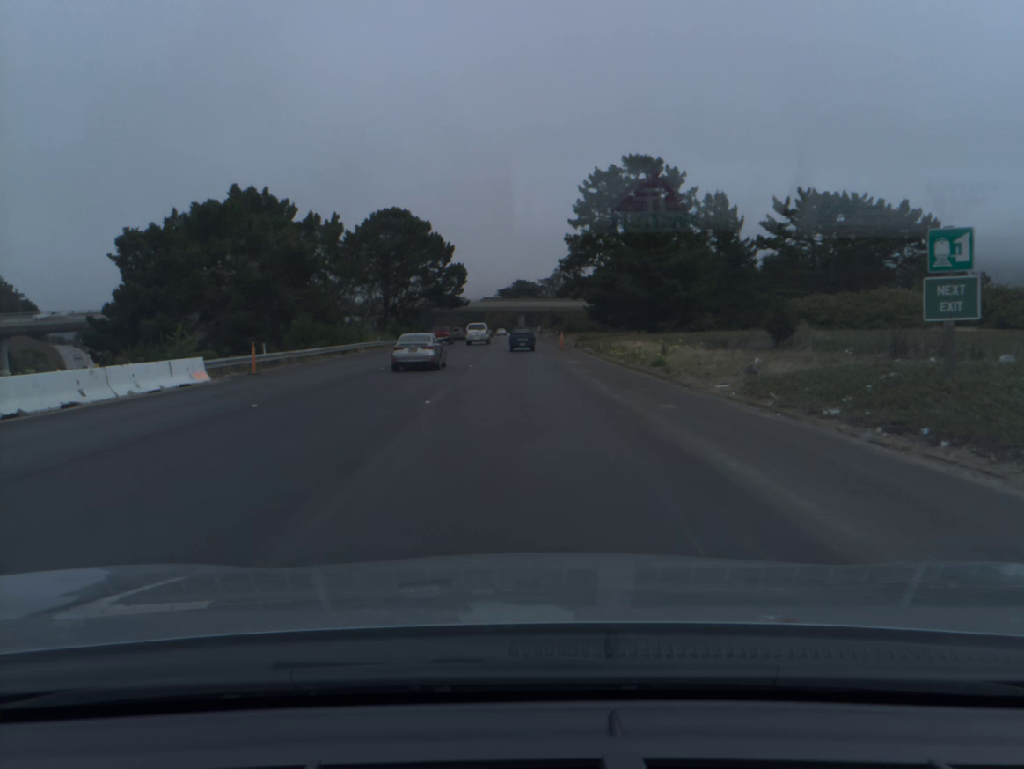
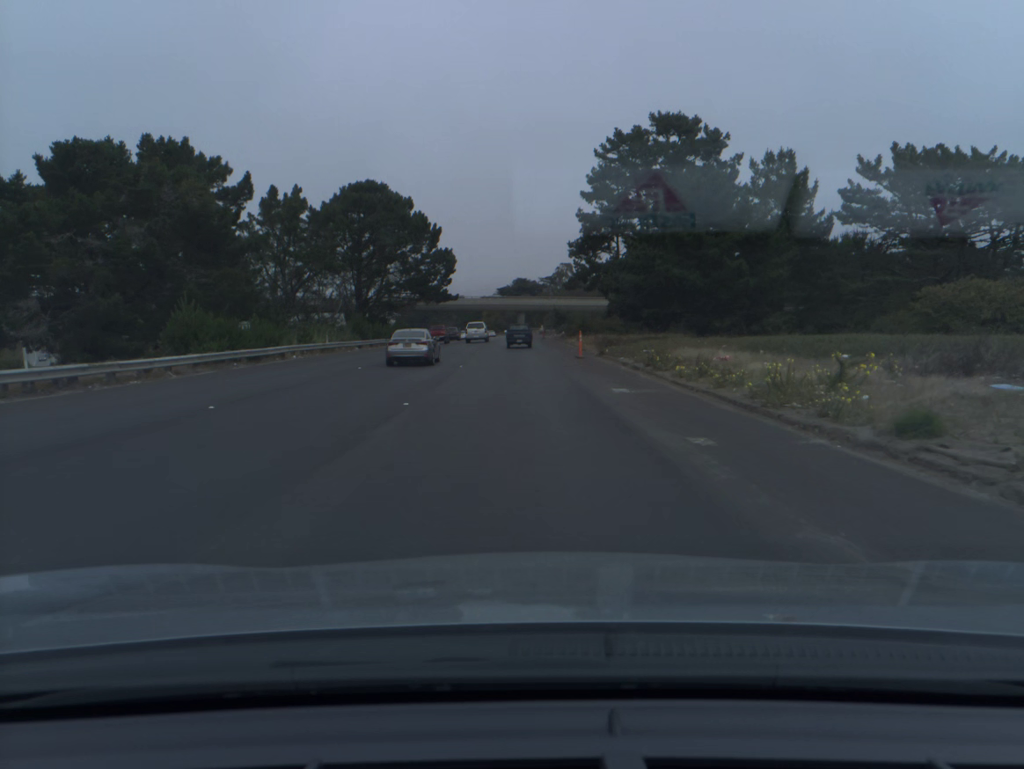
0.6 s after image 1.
(0.0, +17.6) m; 0°
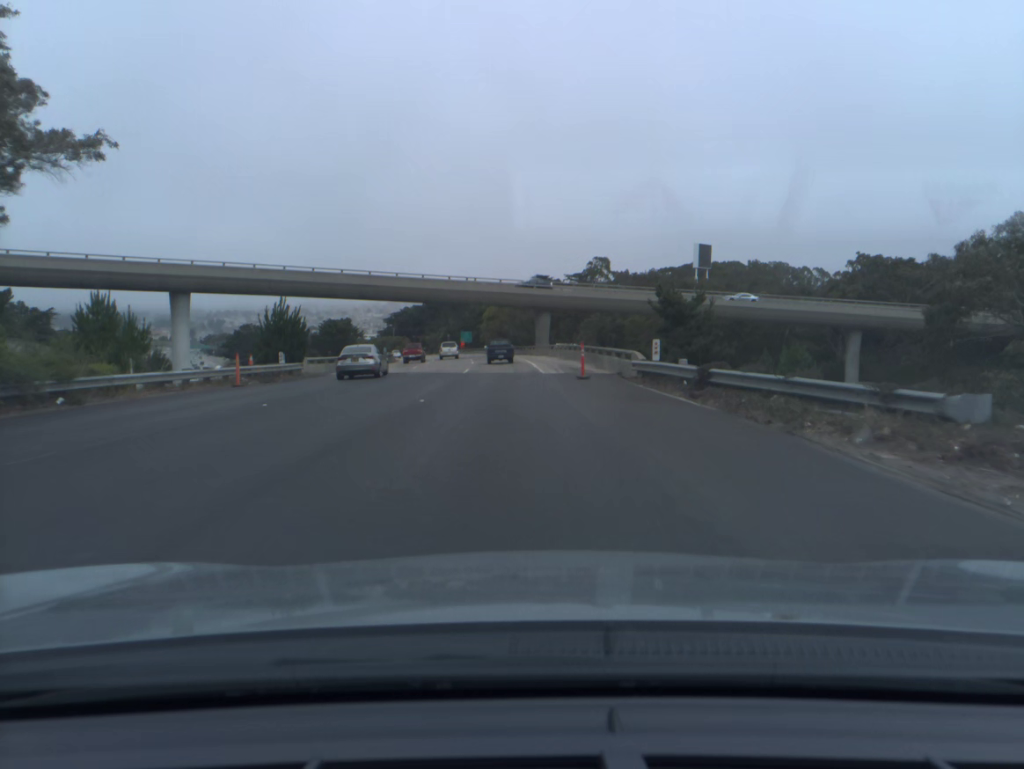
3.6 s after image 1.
(-1.0, +87.0) m; -1°
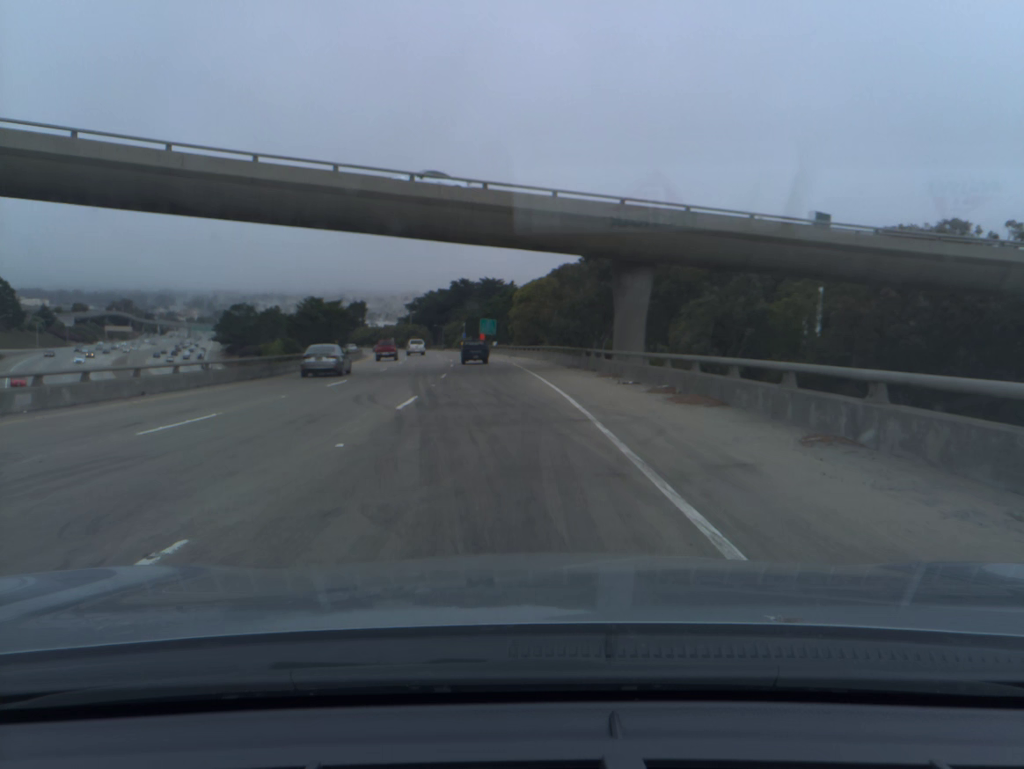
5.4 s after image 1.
(-0.9, +51.0) m; -3°
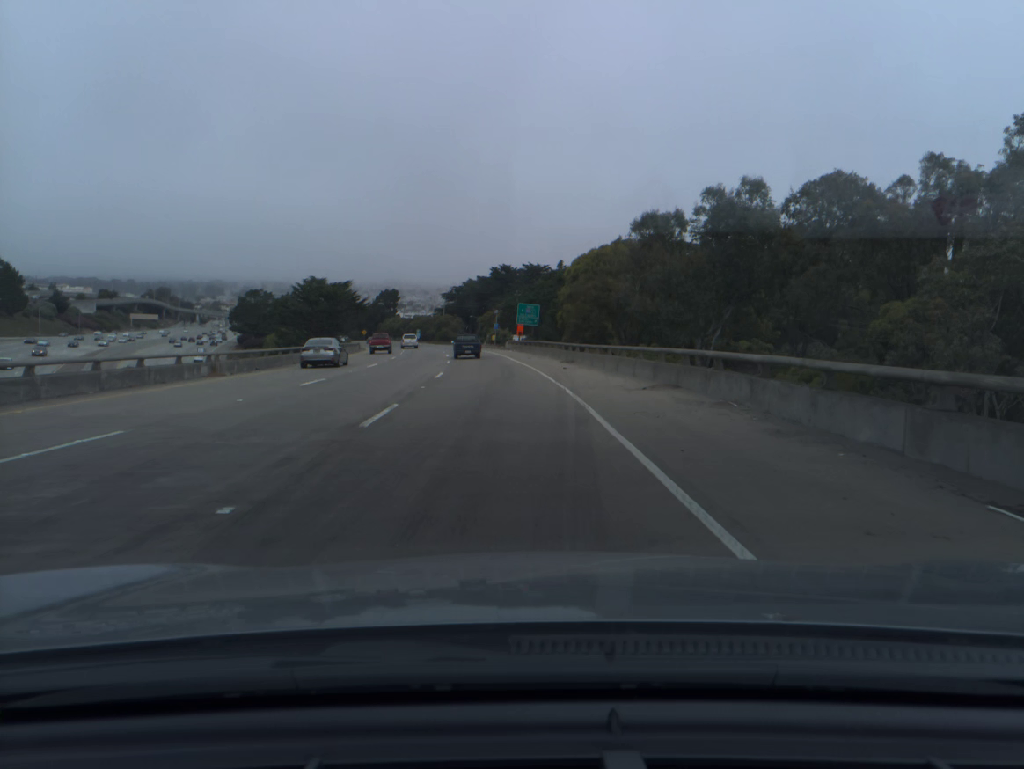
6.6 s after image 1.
(-1.0, +33.6) m; -3°
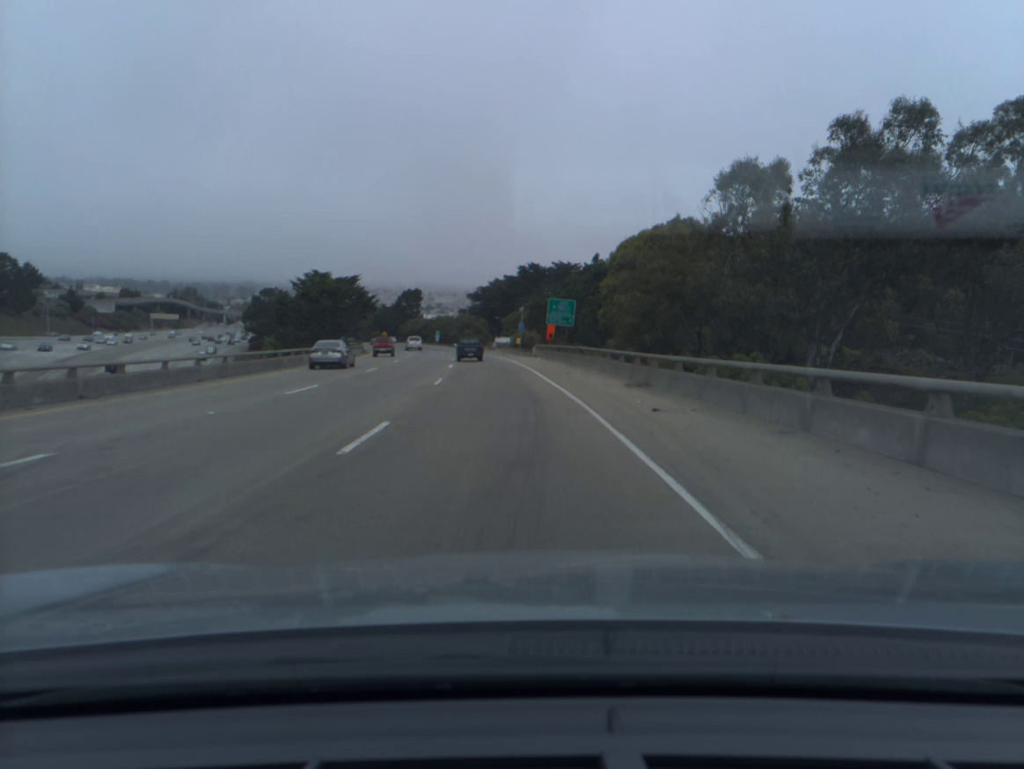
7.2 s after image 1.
(-0.3, +16.8) m; -2°
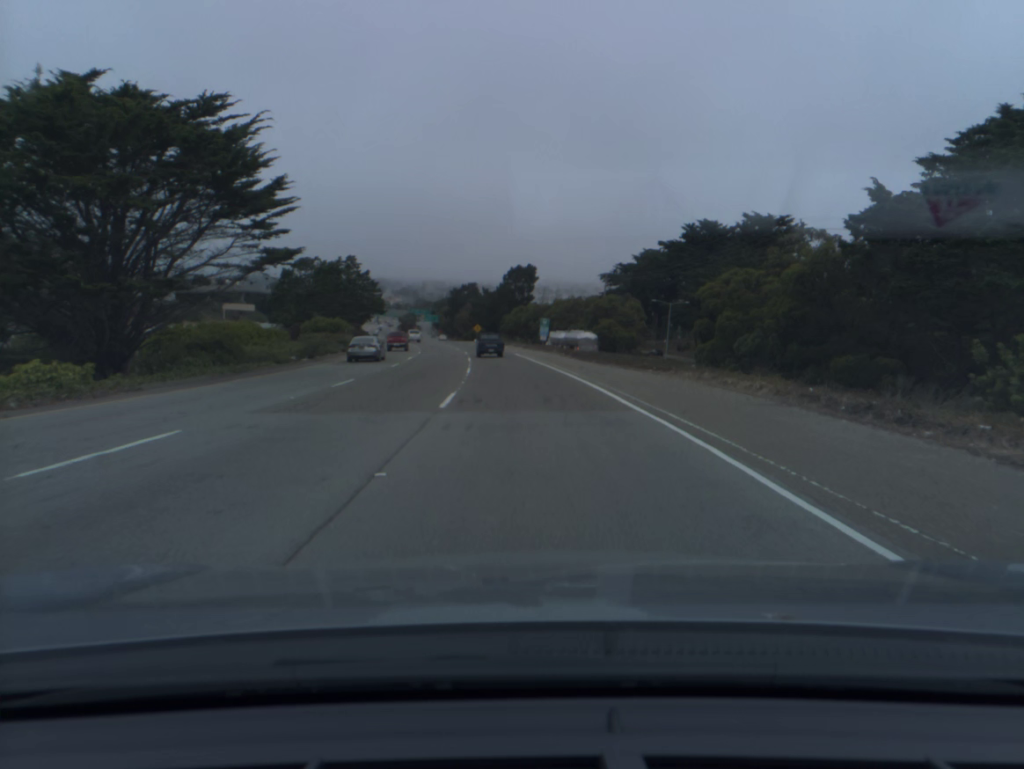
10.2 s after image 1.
(-7.1, +84.3) m; -9°
